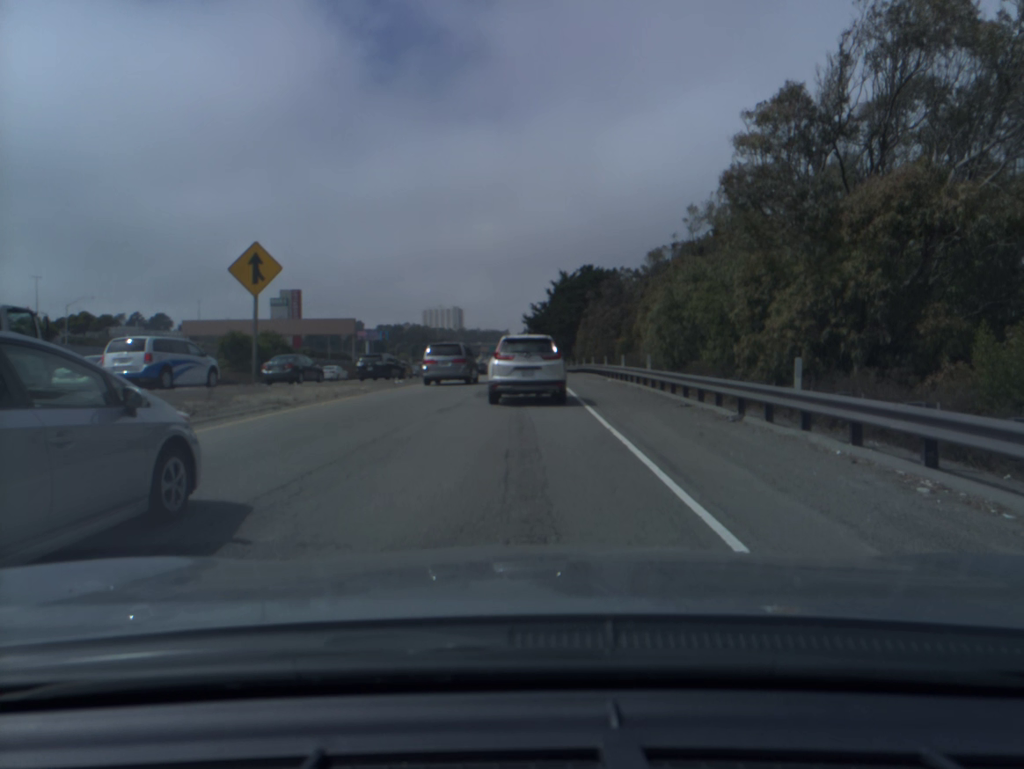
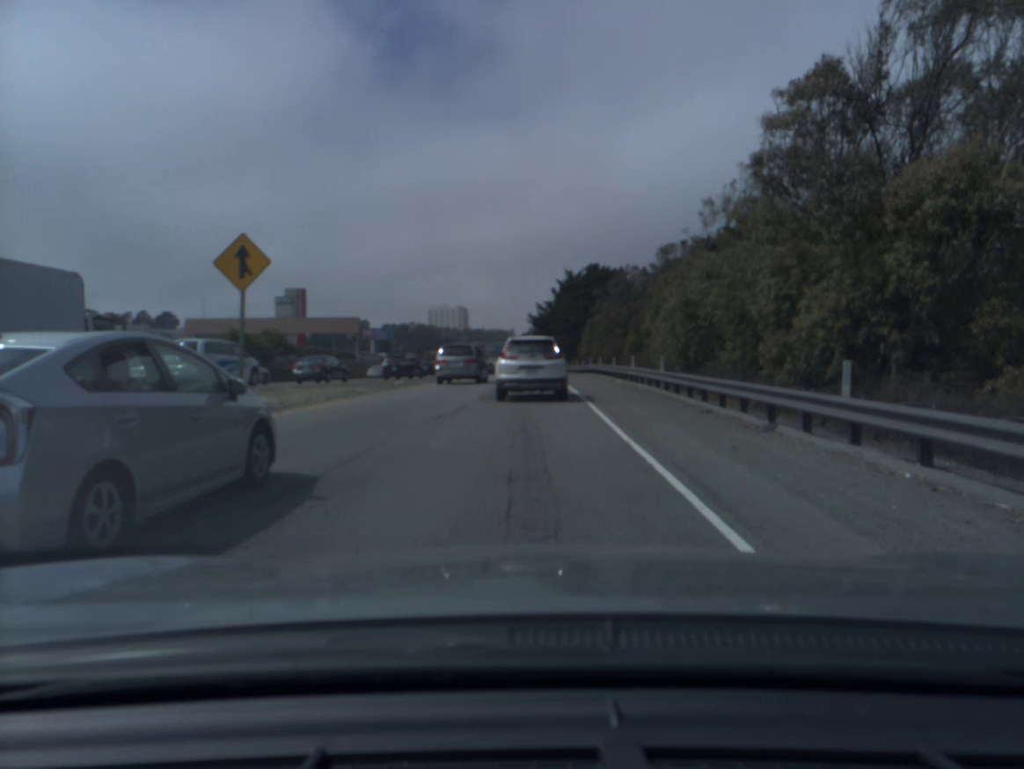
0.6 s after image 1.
(0.0, +1.6) m; -1°
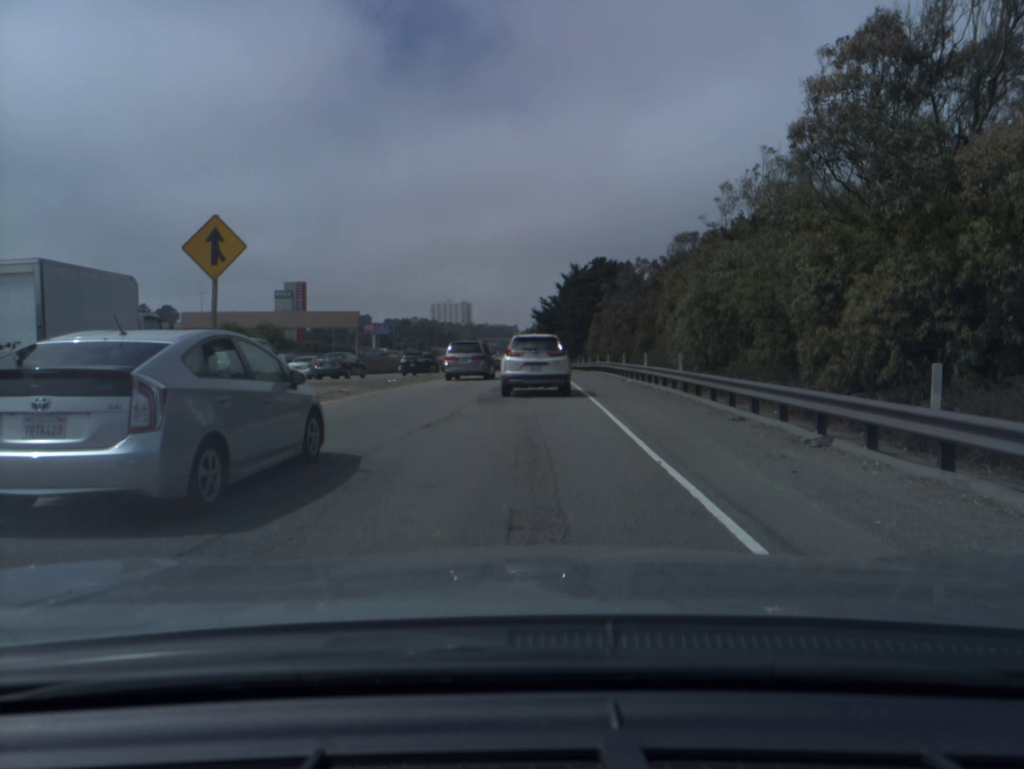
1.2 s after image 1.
(0.0, +2.1) m; -1°
